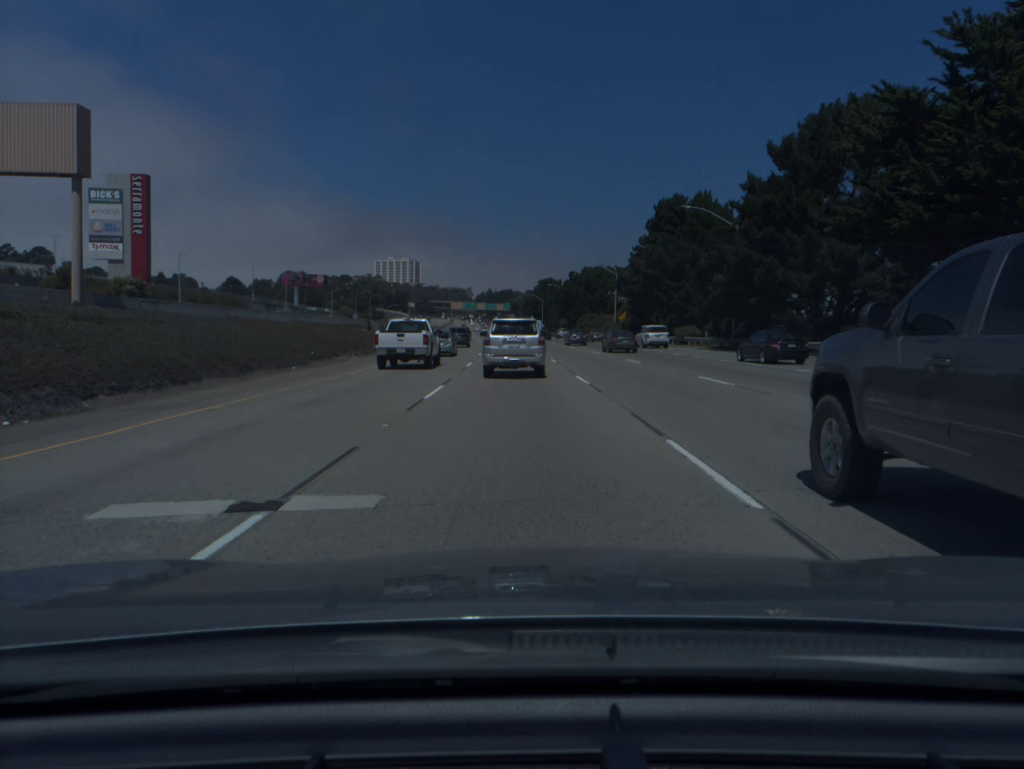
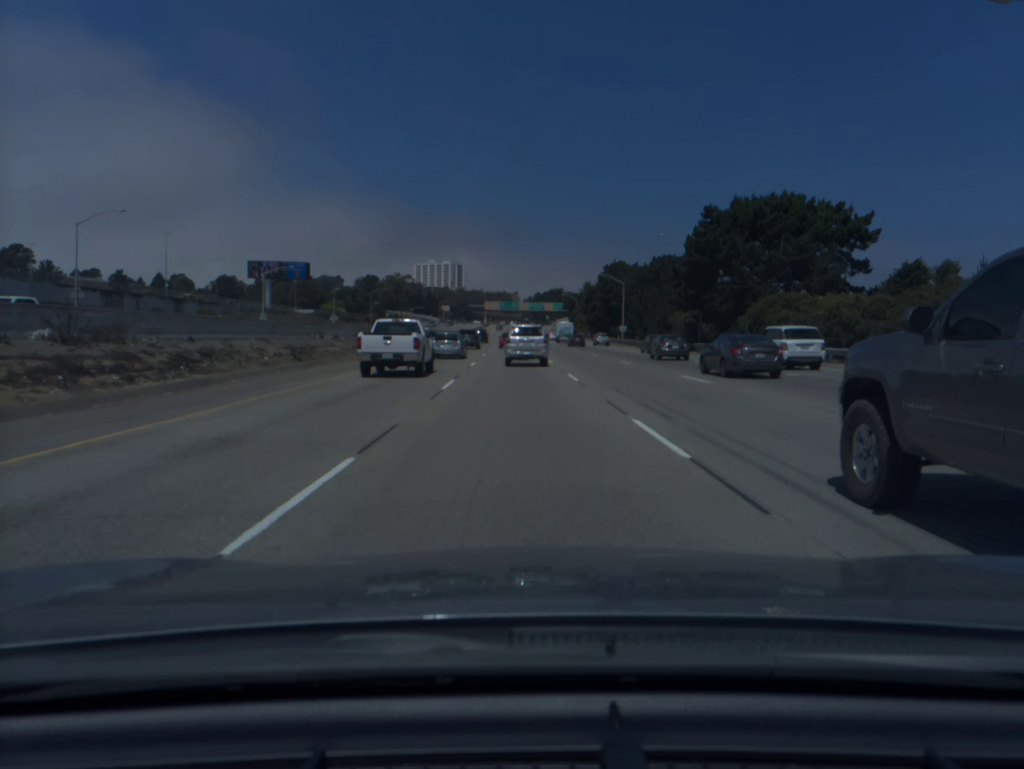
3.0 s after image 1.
(-2.7, +85.0) m; -3°
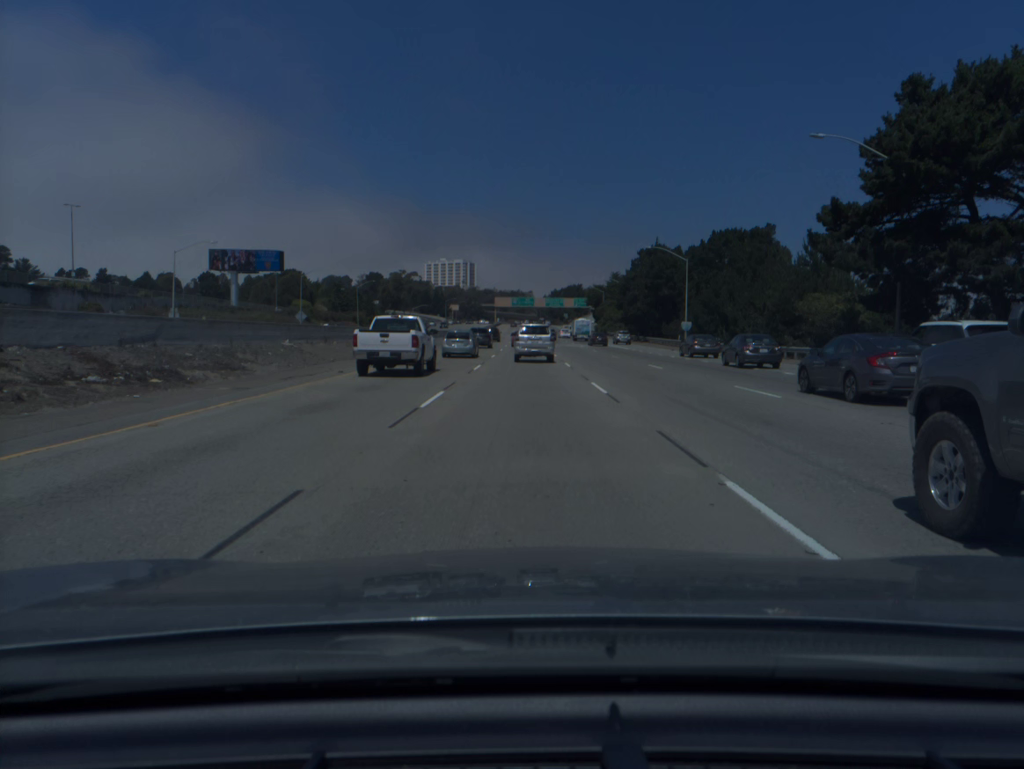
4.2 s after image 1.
(-0.4, +34.3) m; -1°
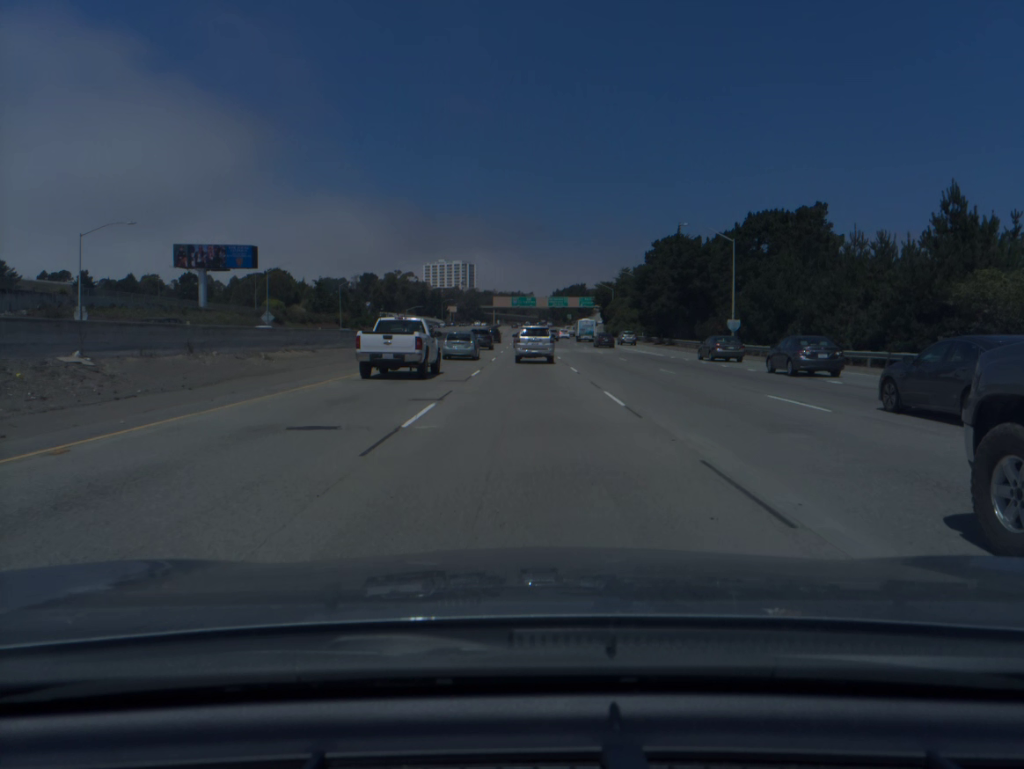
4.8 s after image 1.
(0.0, +17.2) m; 0°
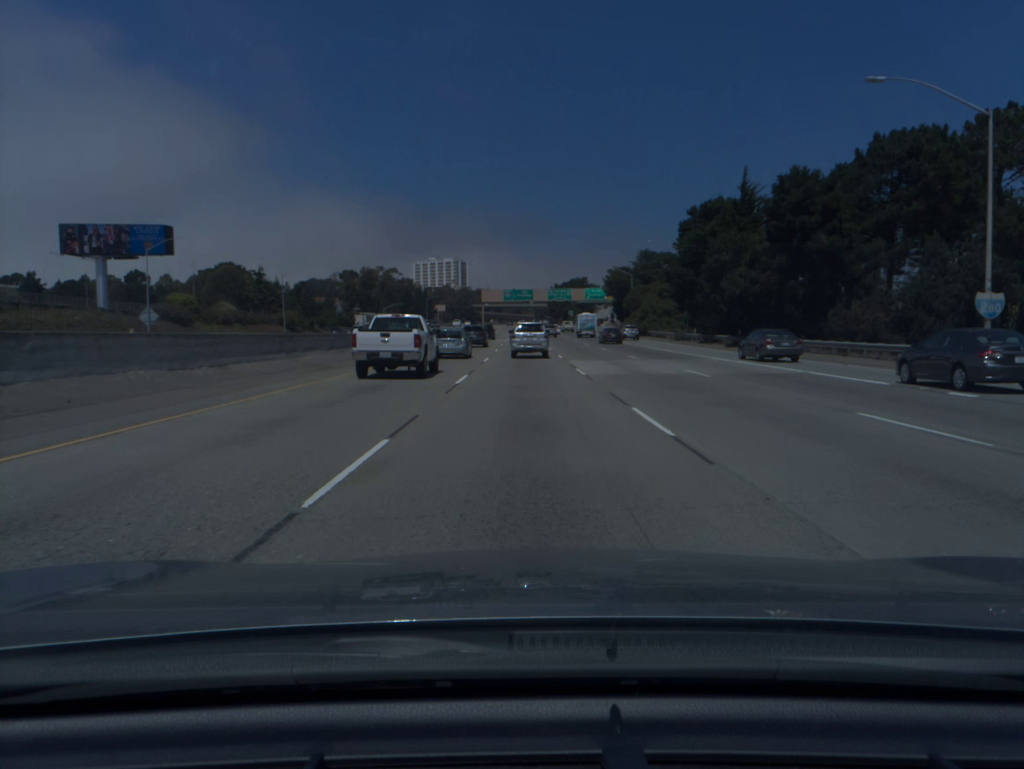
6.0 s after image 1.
(+0.1, +34.4) m; 0°
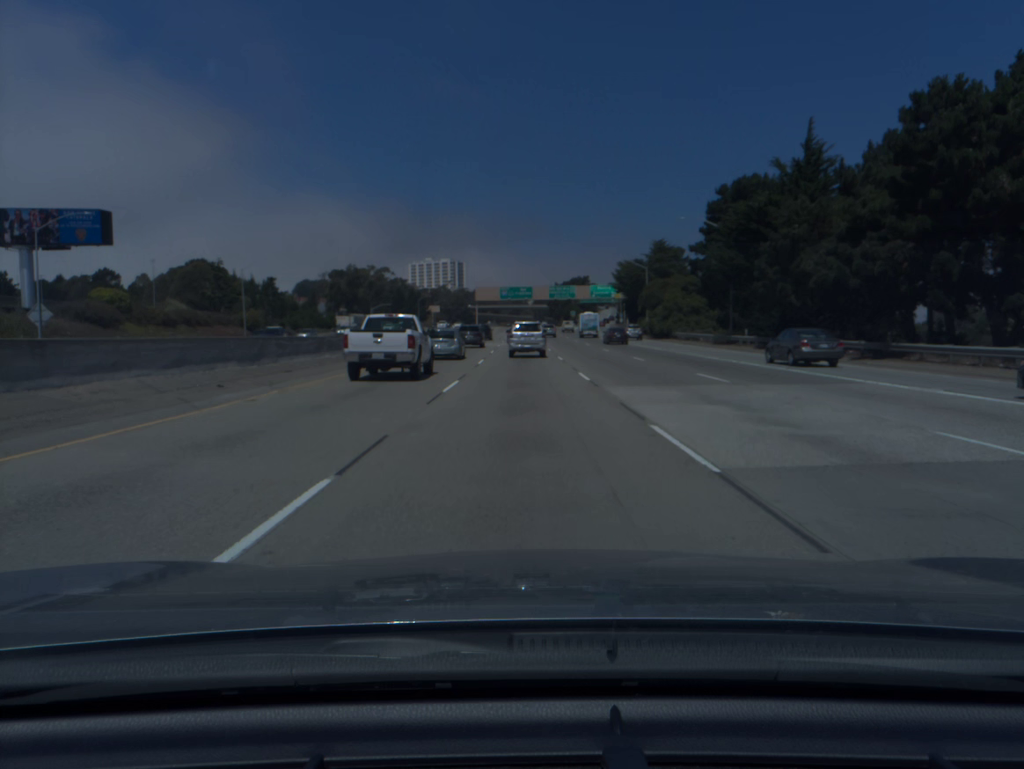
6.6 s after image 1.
(0.0, +17.2) m; 0°
